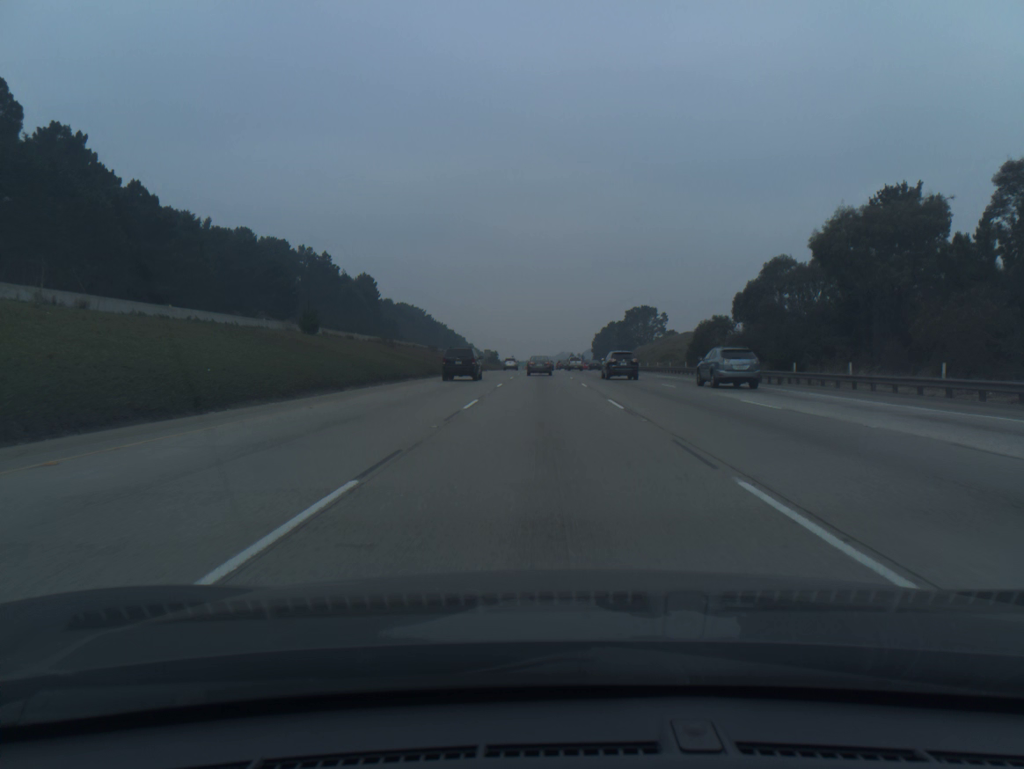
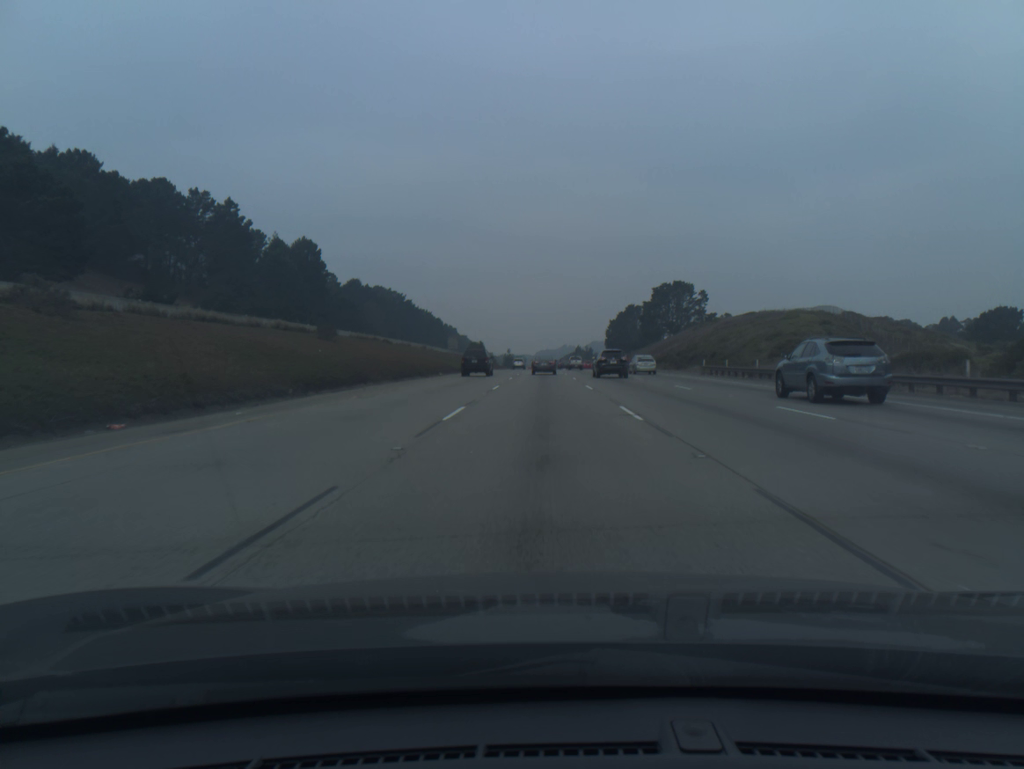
(+0.1, +61.9) m; 0°
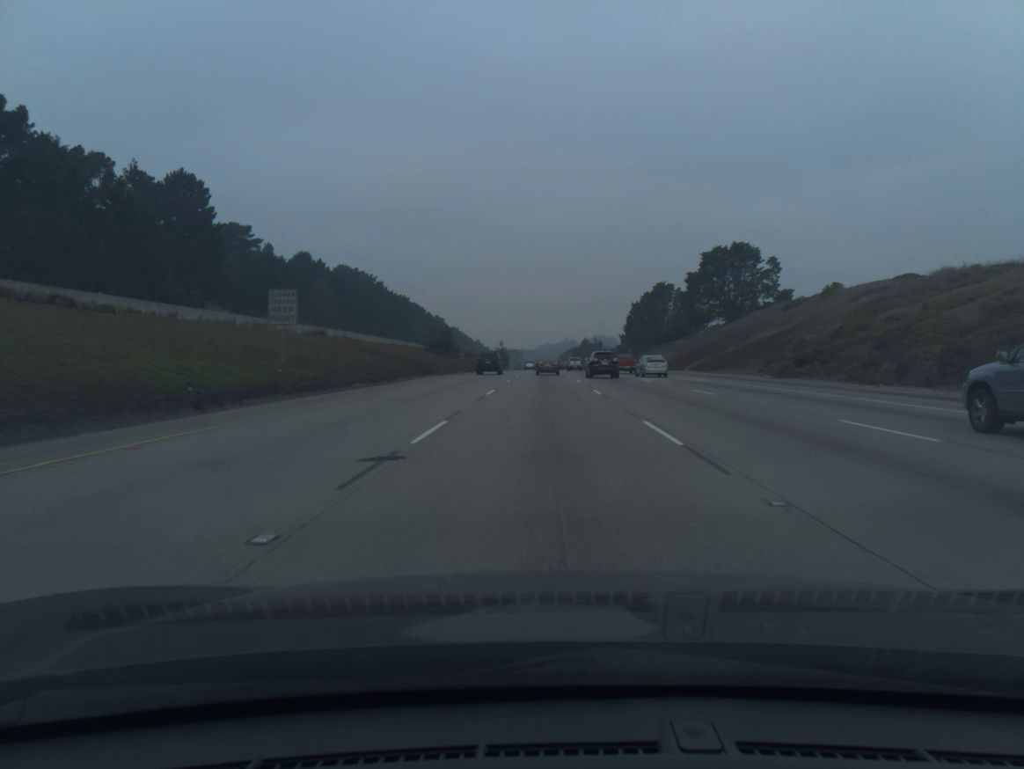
(0.0, +62.4) m; 0°
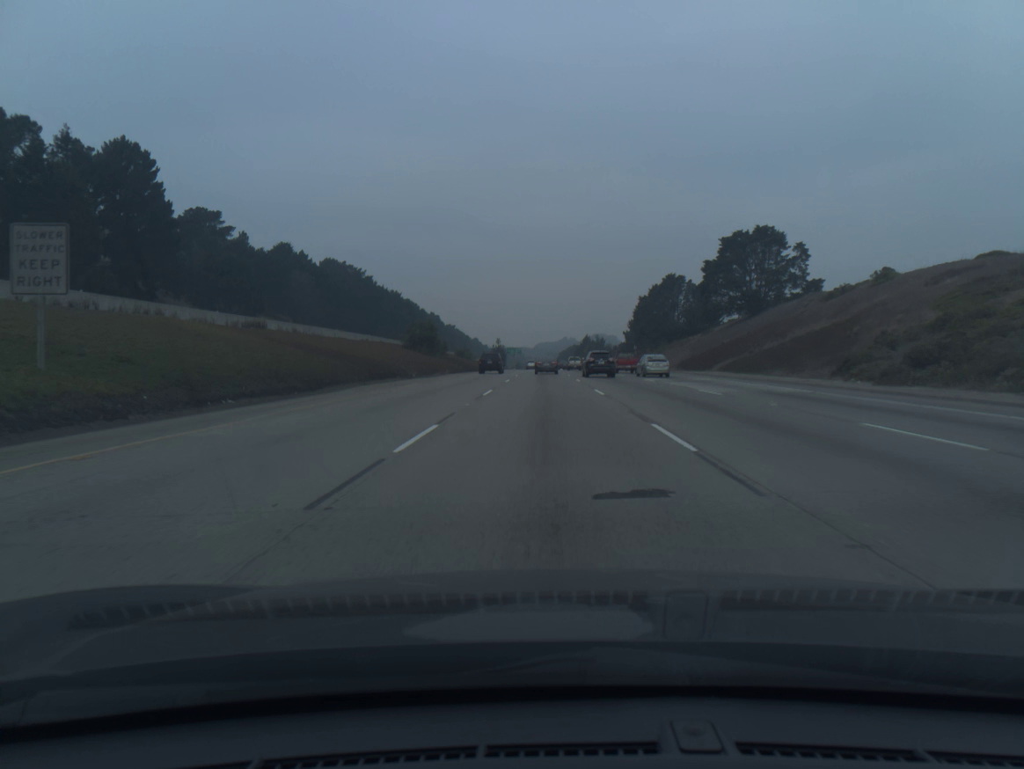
(0.0, +15.7) m; 0°
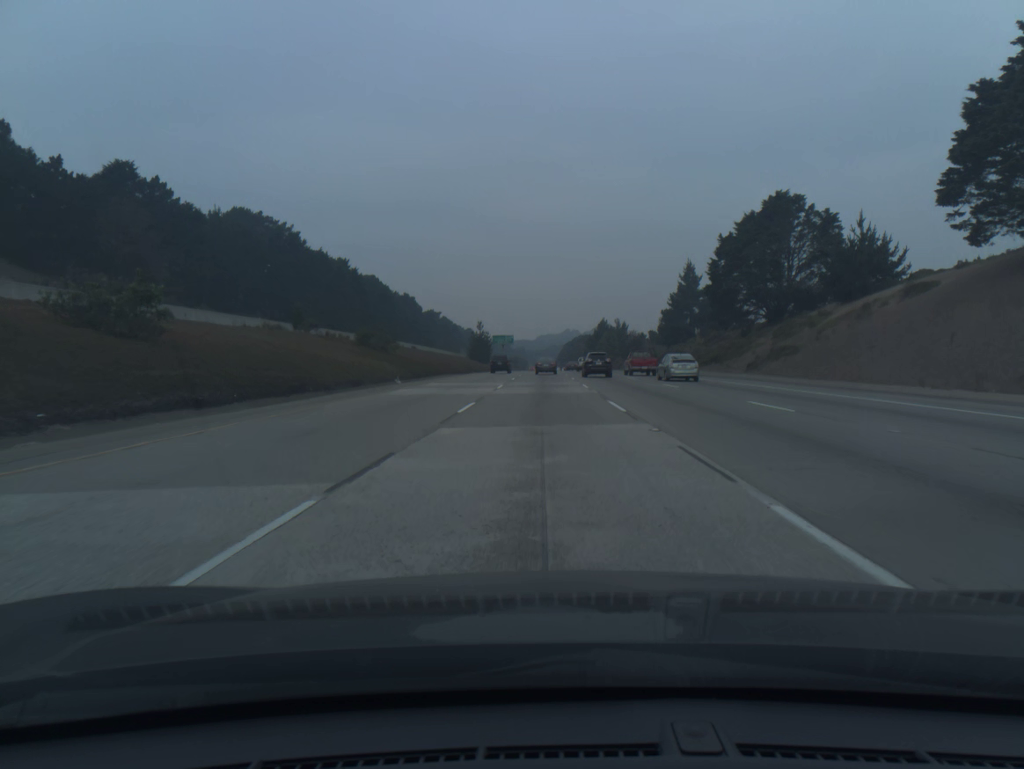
(0.0, +80.0) m; 0°
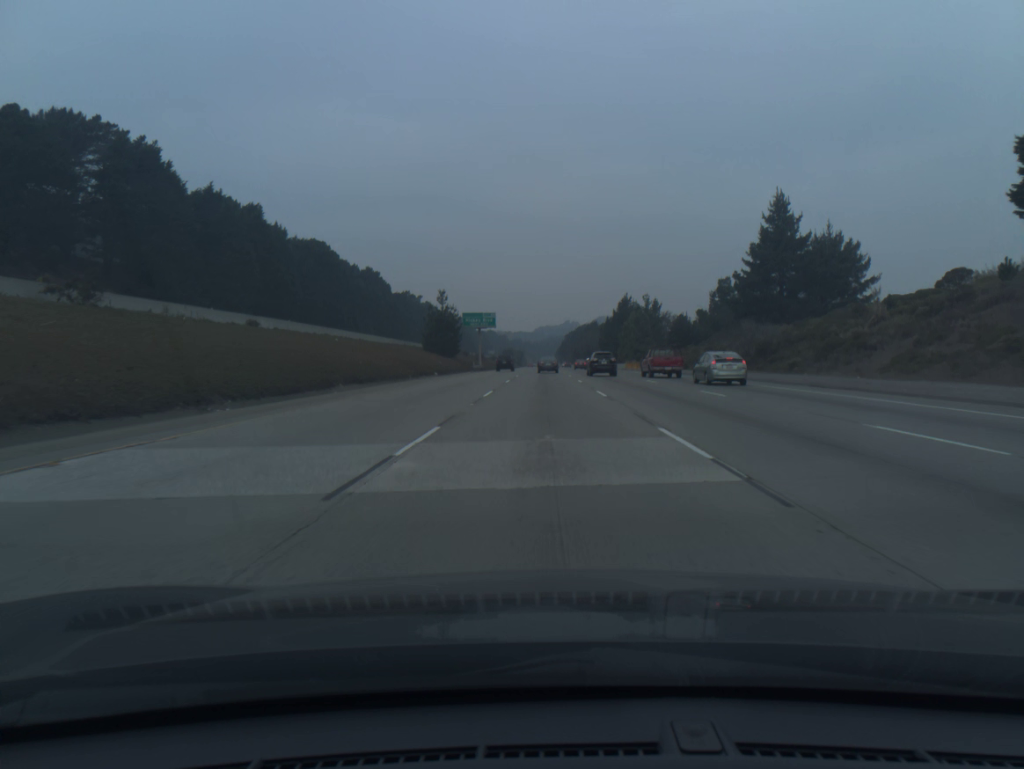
(-0.1, +66.4) m; 0°
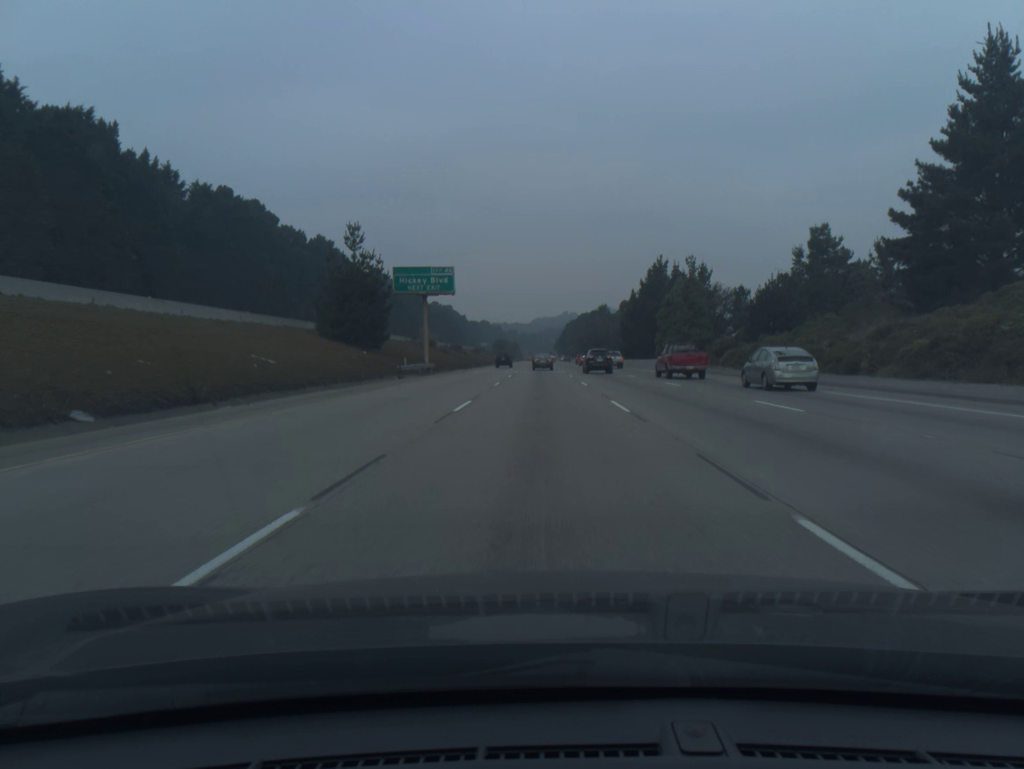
(+0.1, +51.0) m; 0°
